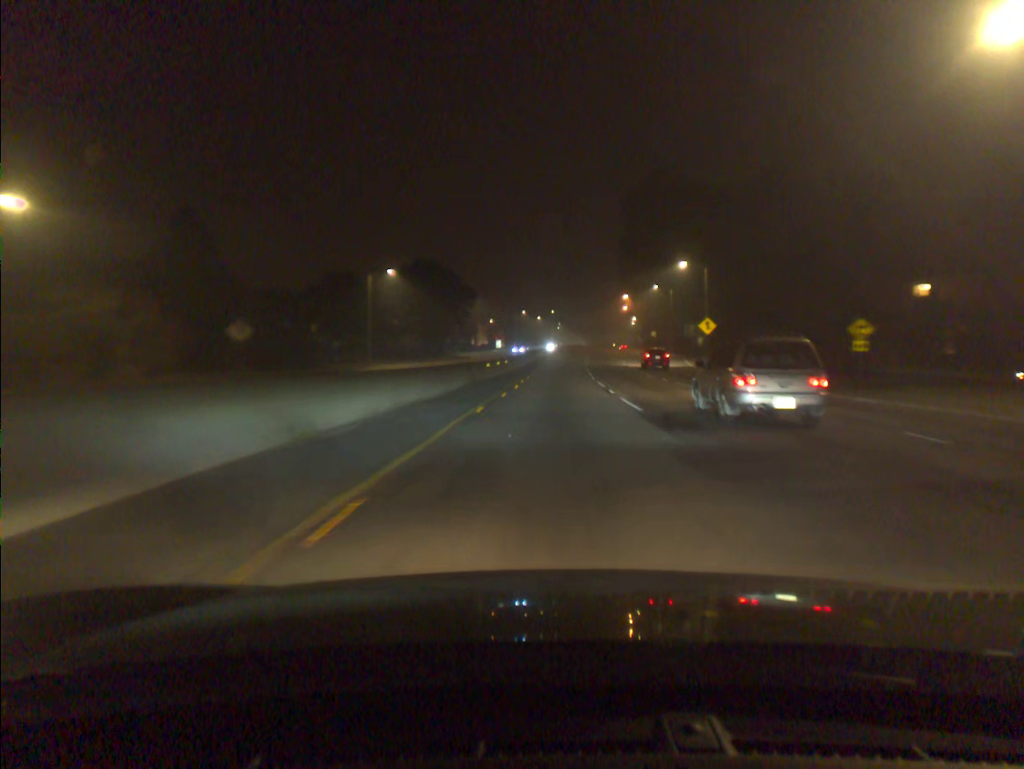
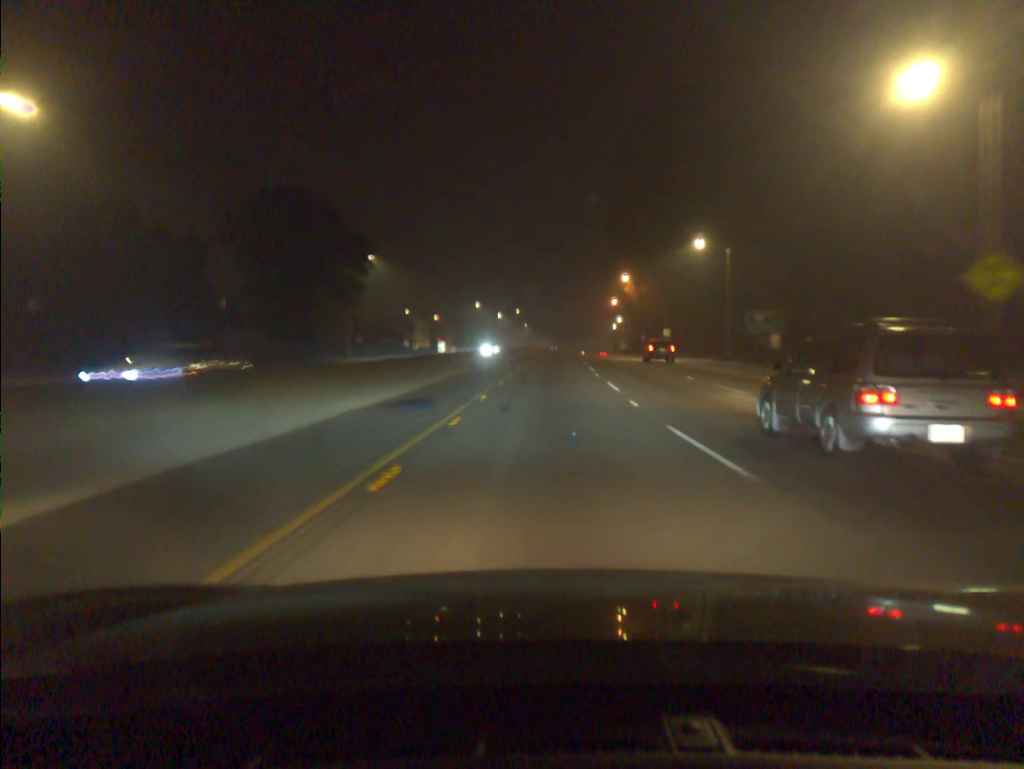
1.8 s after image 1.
(+1.2, +52.4) m; +2°
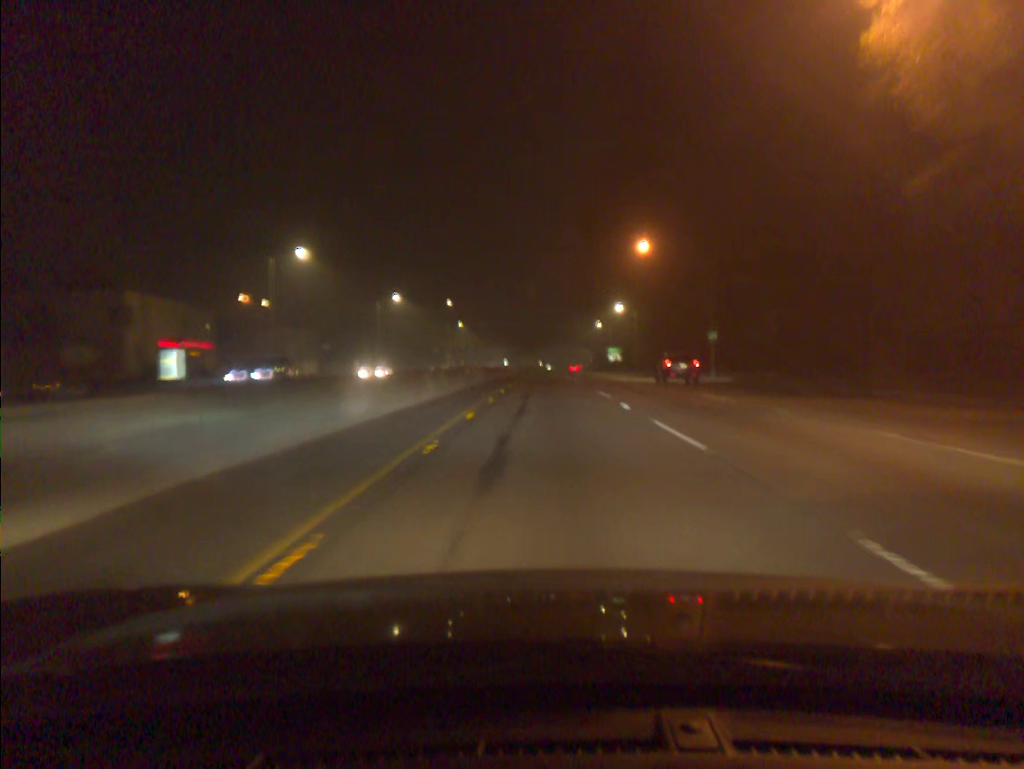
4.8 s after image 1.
(+2.4, +87.5) m; +3°
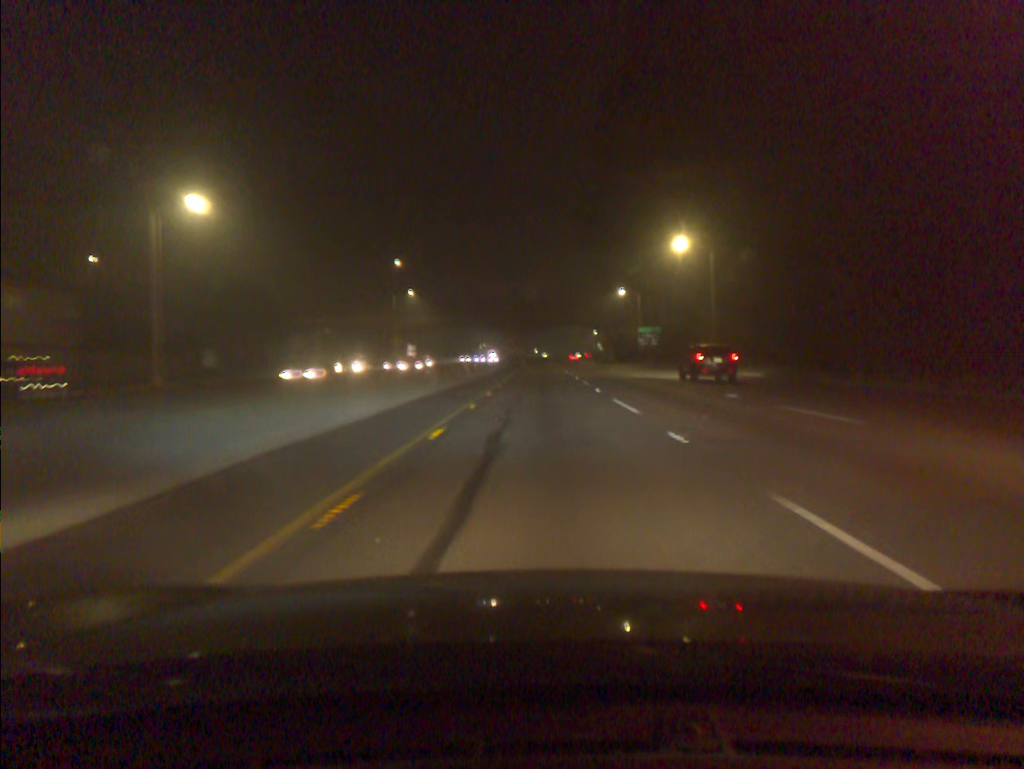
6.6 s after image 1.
(+0.3, +52.4) m; 0°
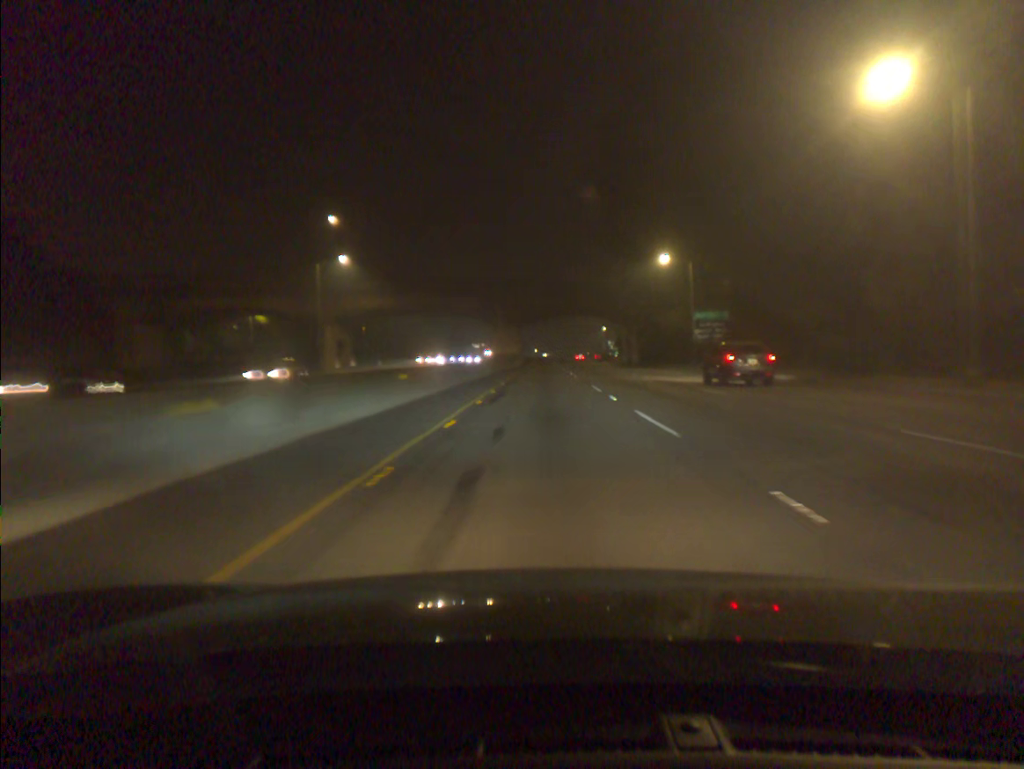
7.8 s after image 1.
(-0.1, +34.9) m; 0°
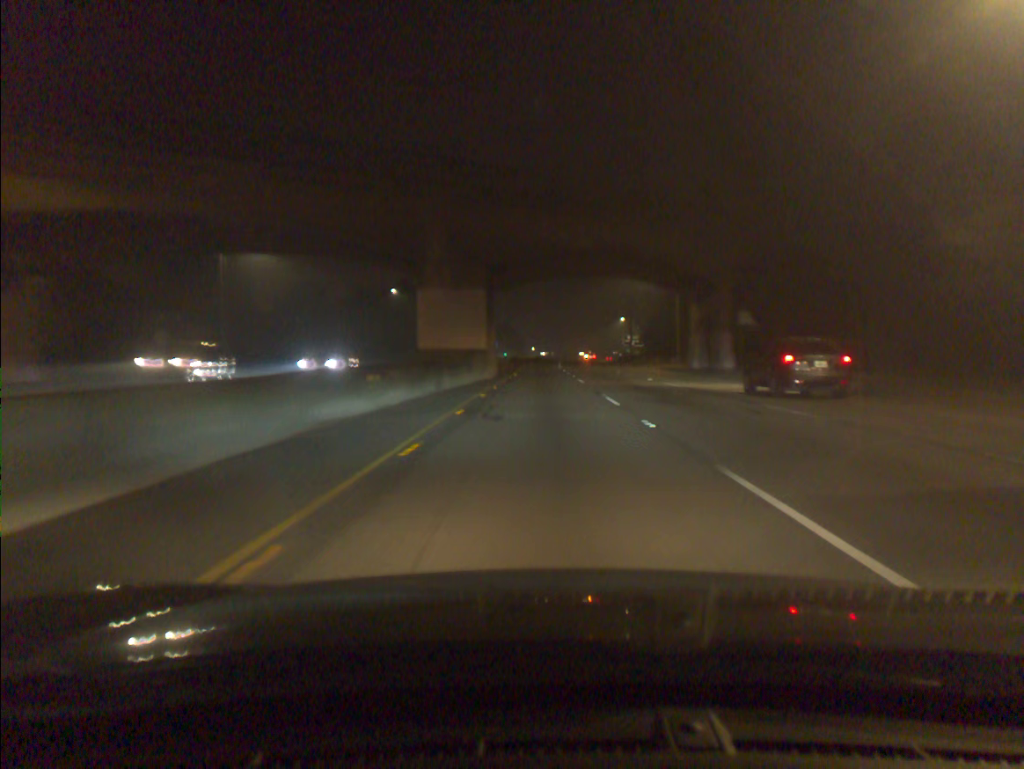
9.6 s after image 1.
(+0.2, +52.1) m; 0°
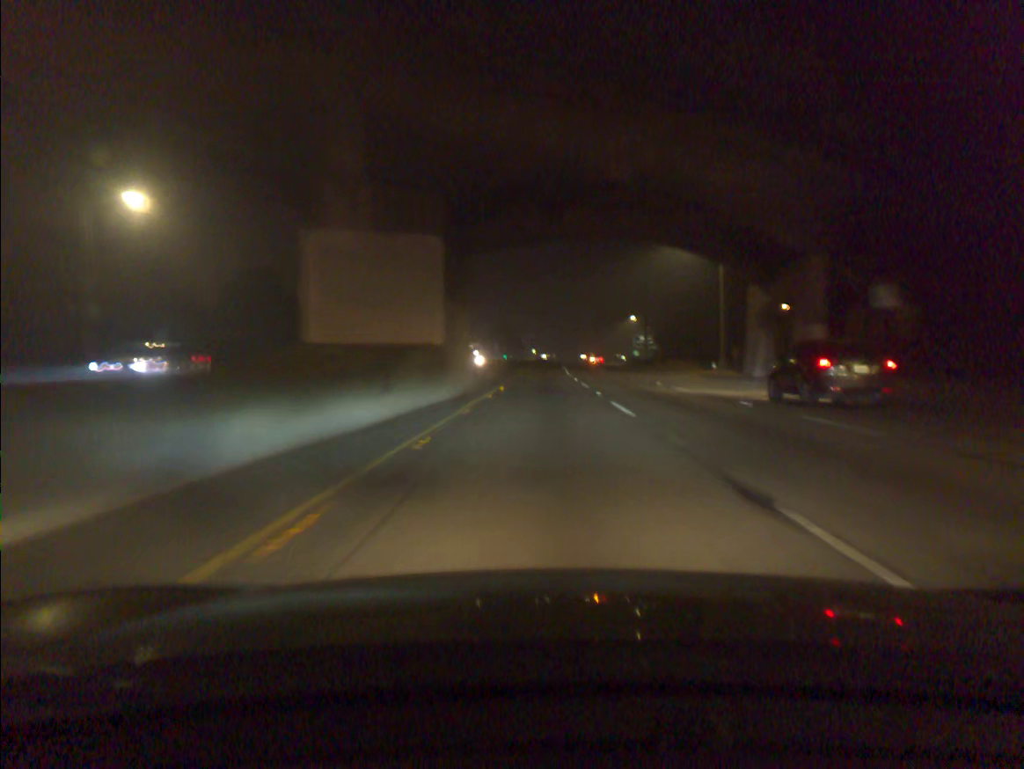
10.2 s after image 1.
(0.0, +17.2) m; 0°
